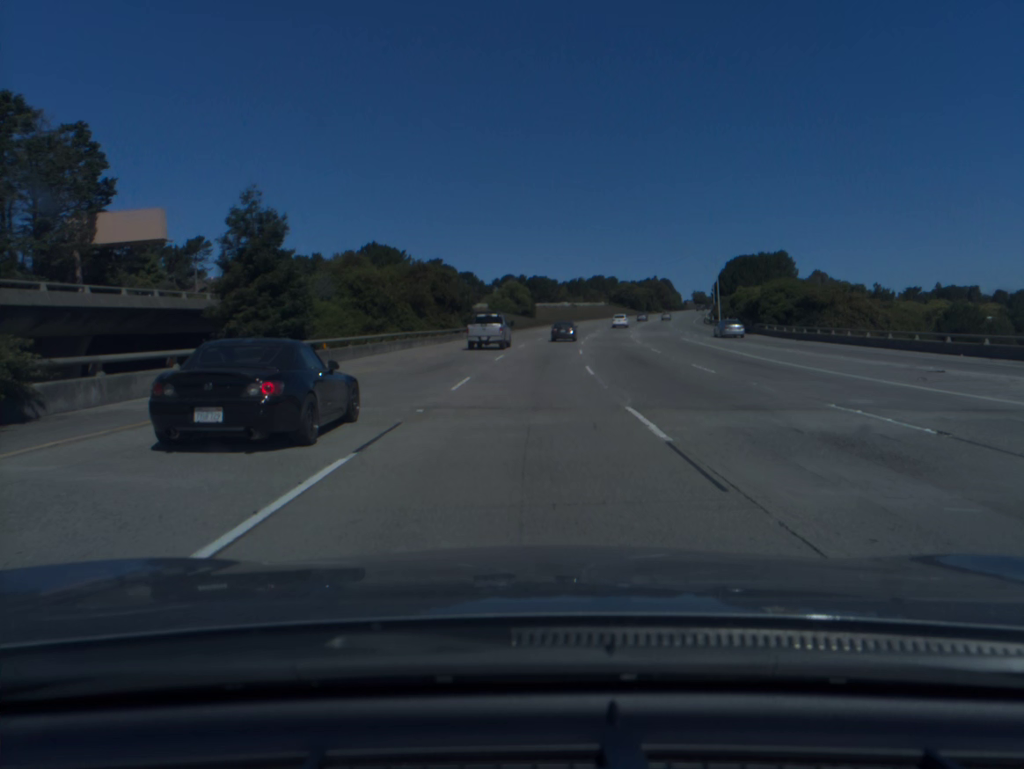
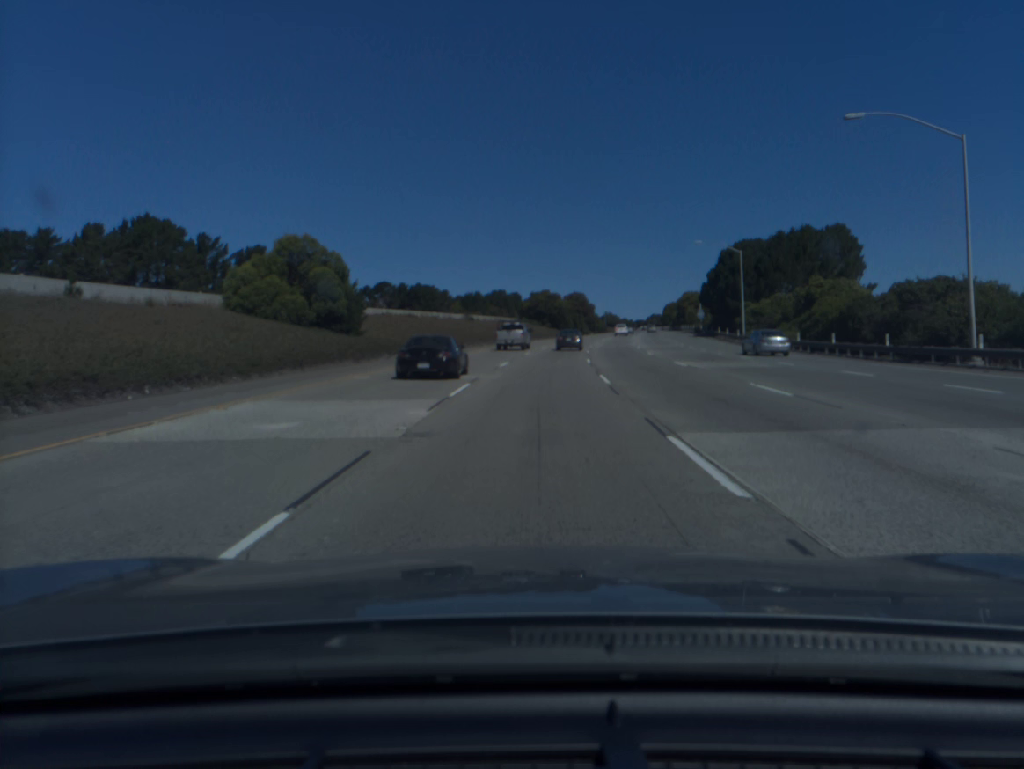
(+5.3, +80.9) m; +8°
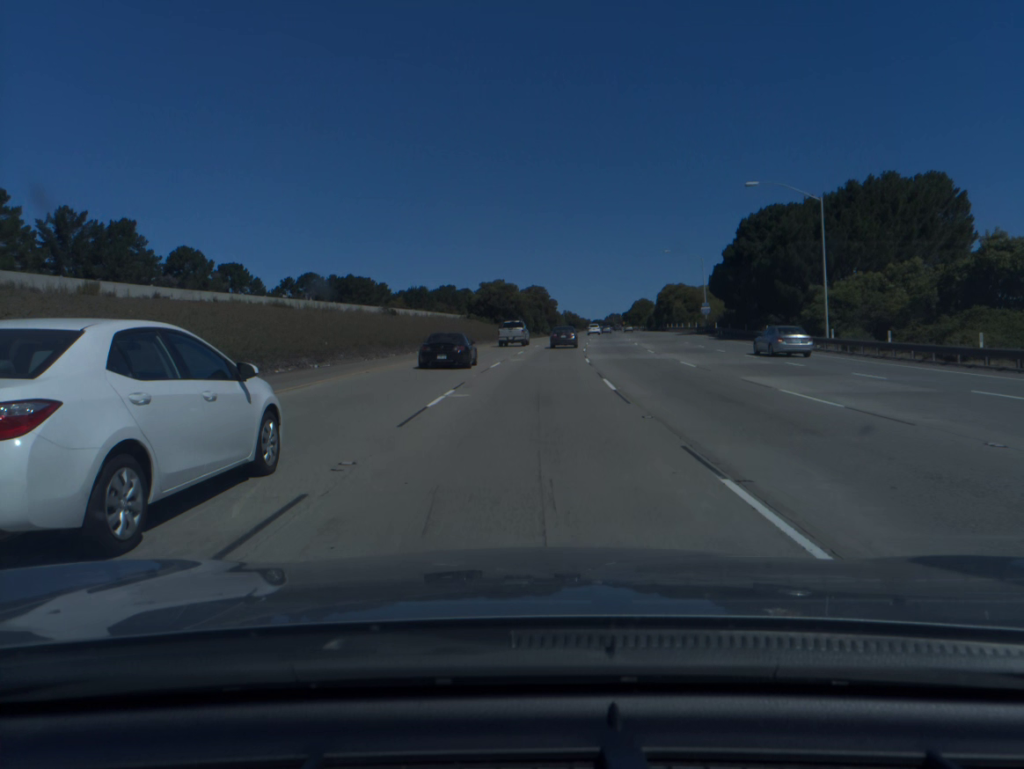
(+0.9, +32.1) m; +3°
